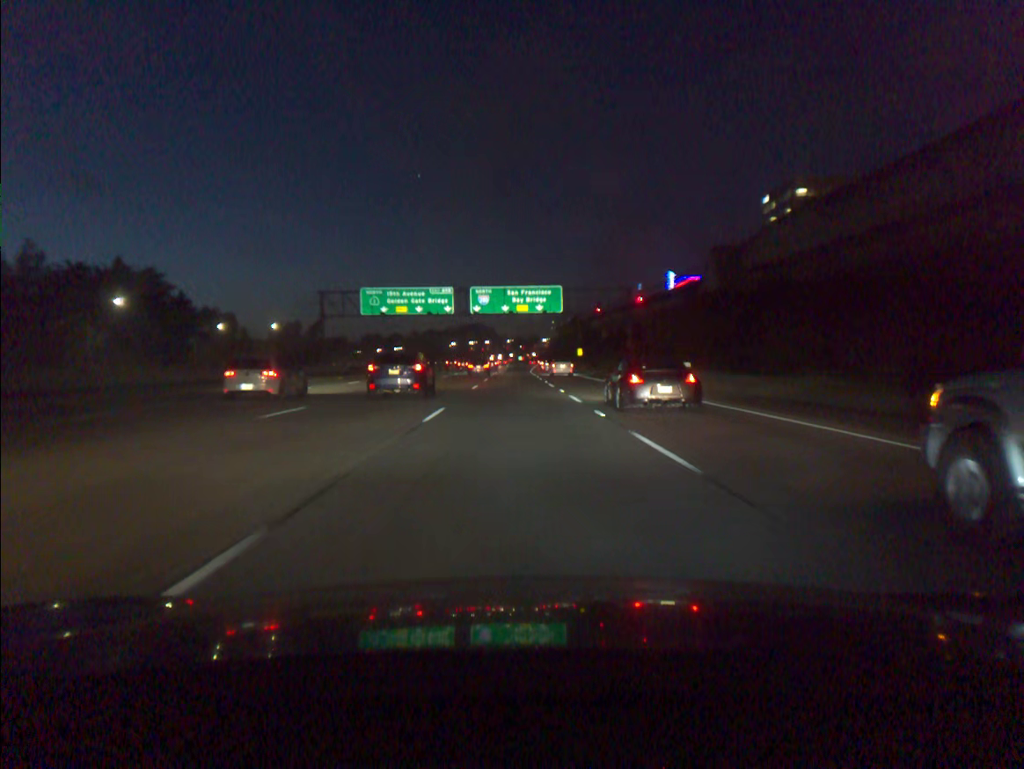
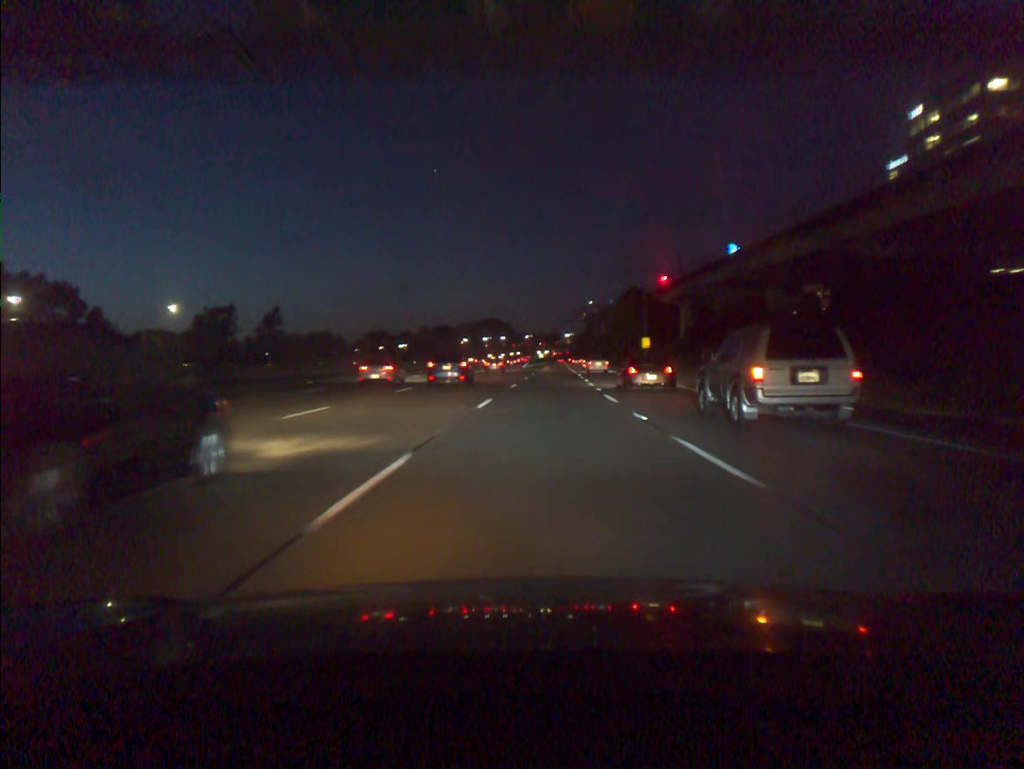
(-0.7, +71.8) m; -1°
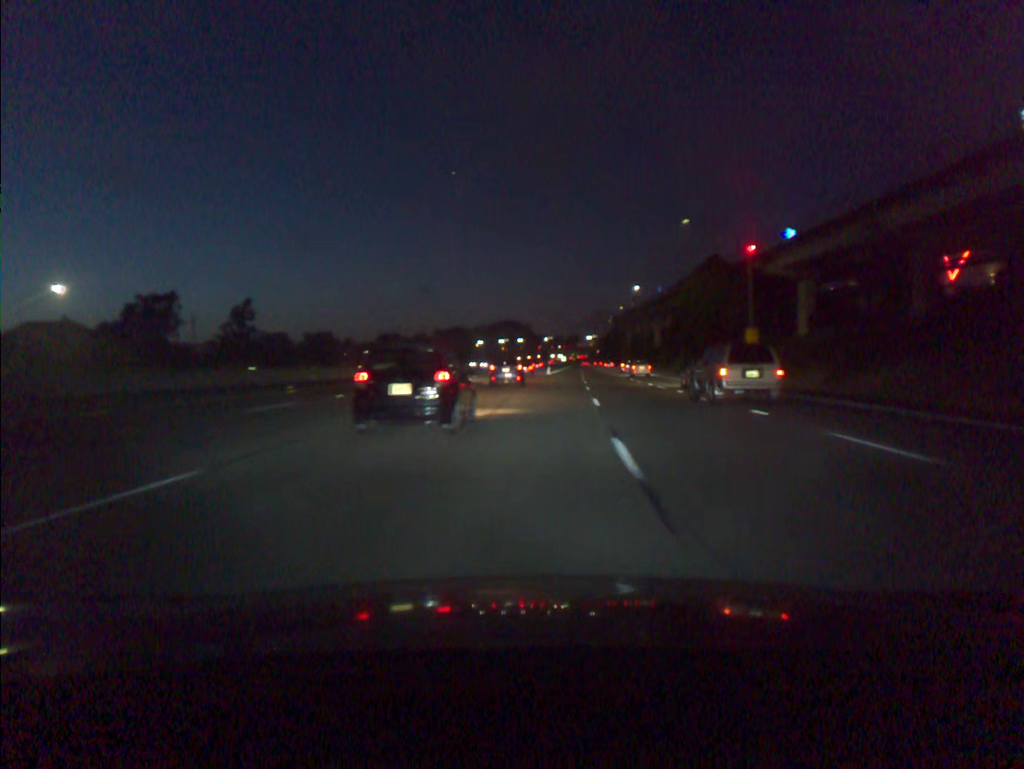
(-0.6, +40.7) m; -1°
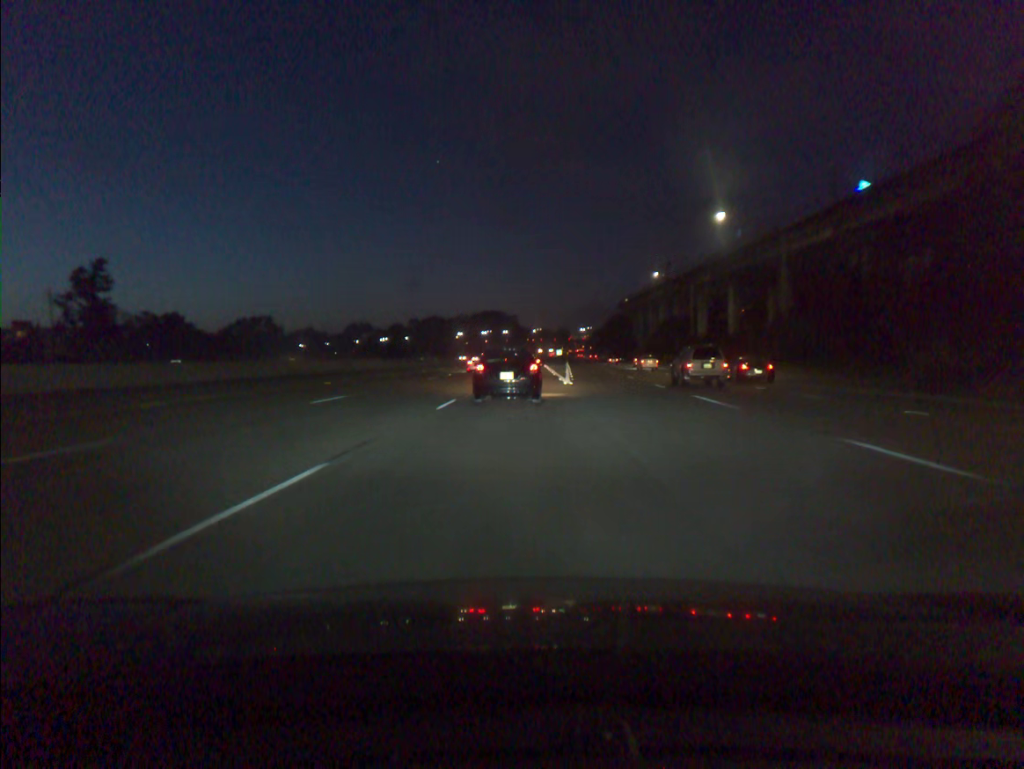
(+0.6, +57.2) m; +1°
